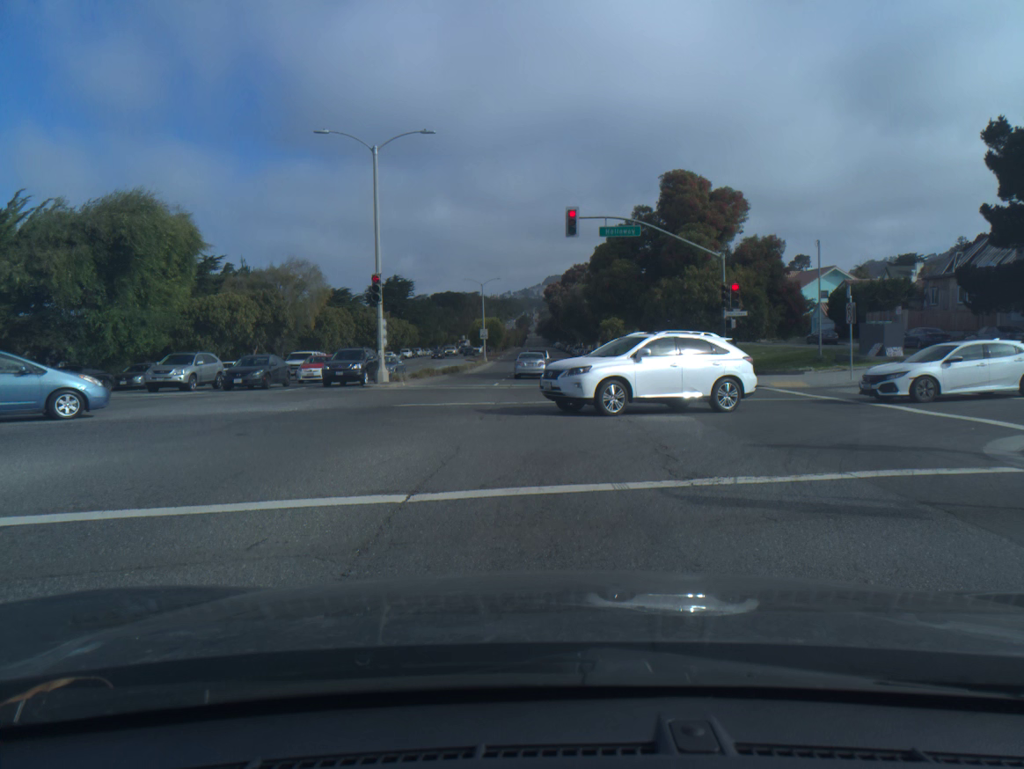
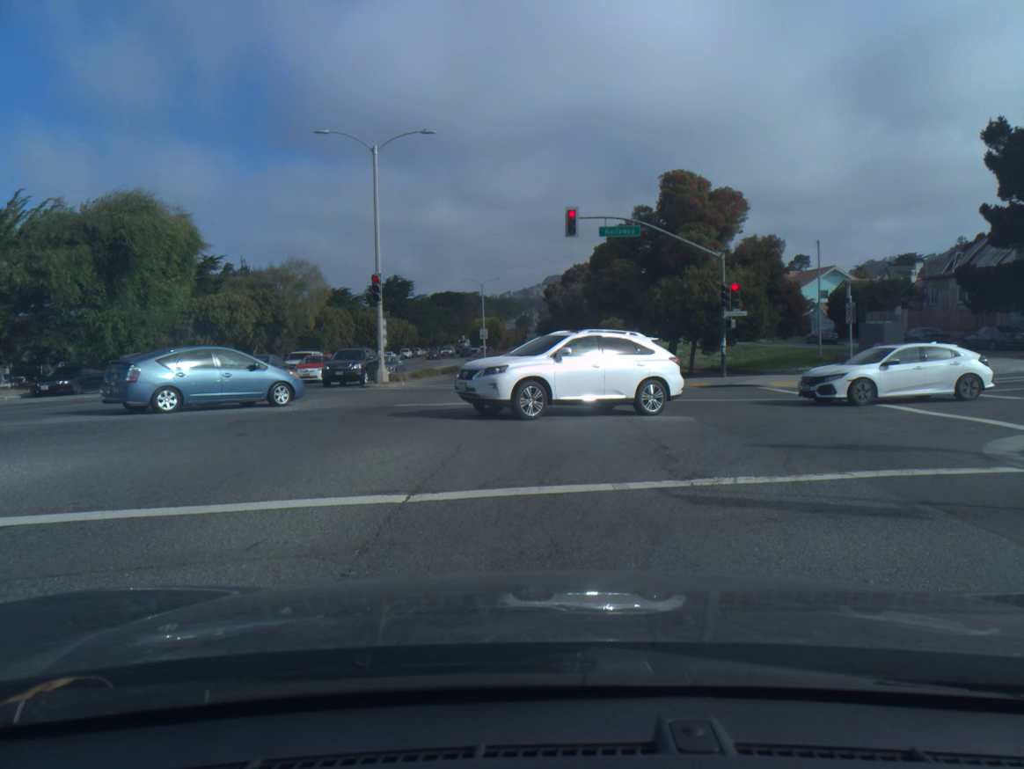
(0.0, 0.0) m; 0°
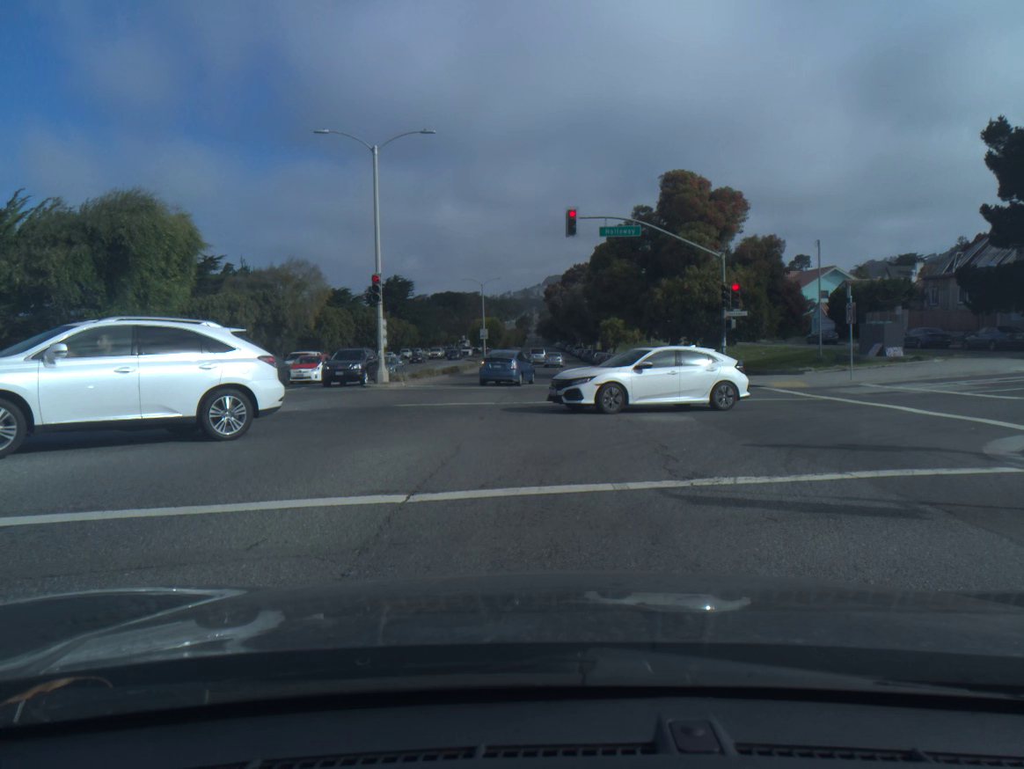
(0.0, 0.0) m; 0°
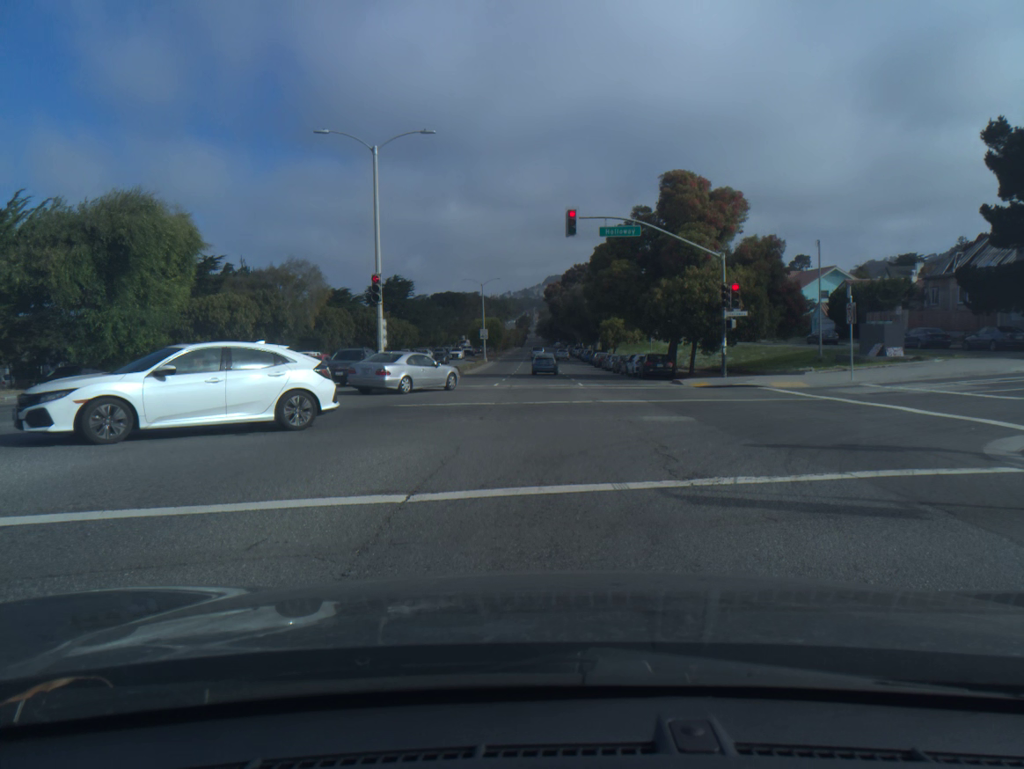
(0.0, 0.0) m; 0°
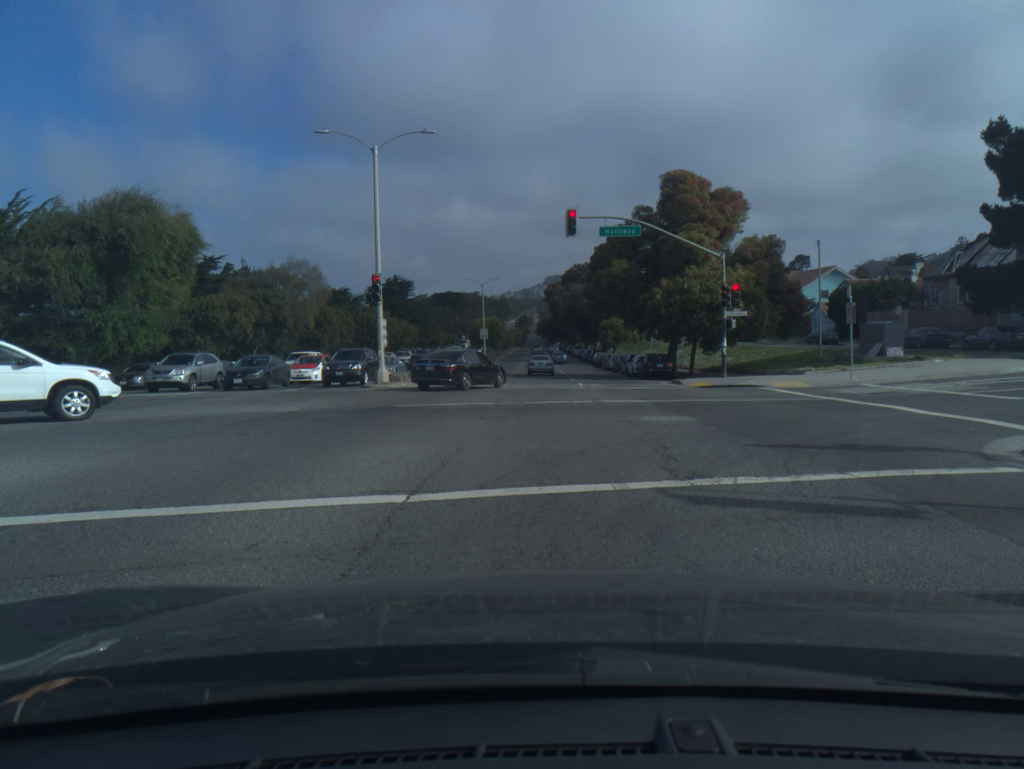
(0.0, 0.0) m; 0°
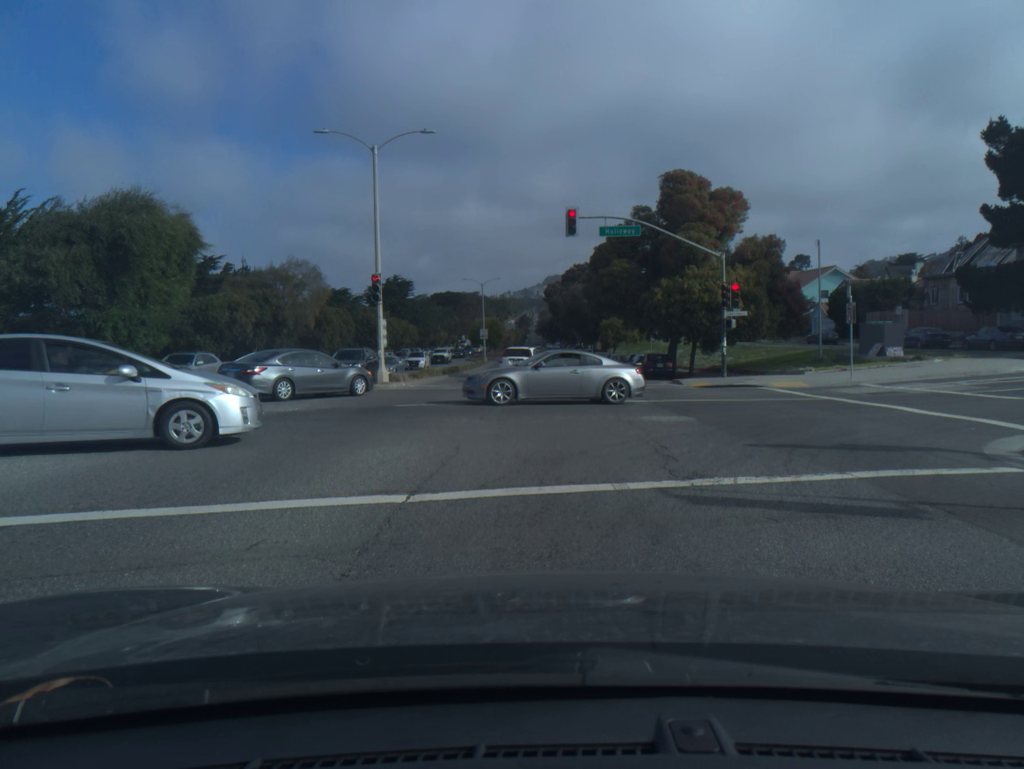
(0.0, 0.0) m; 0°
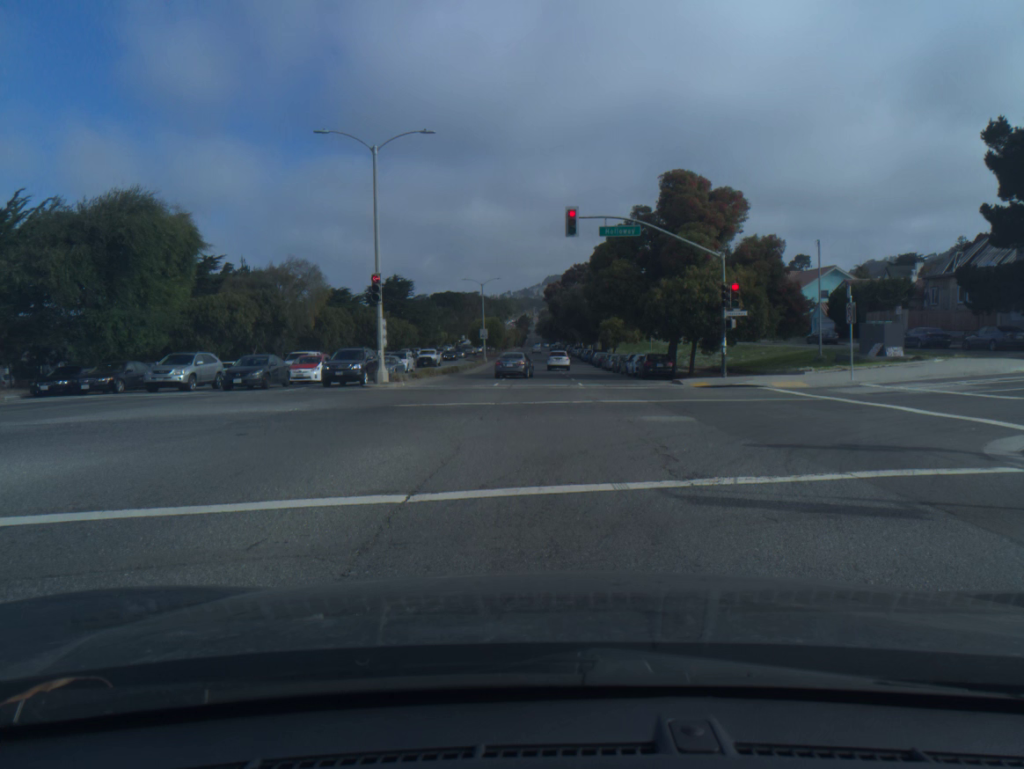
(0.0, 0.0) m; 0°
